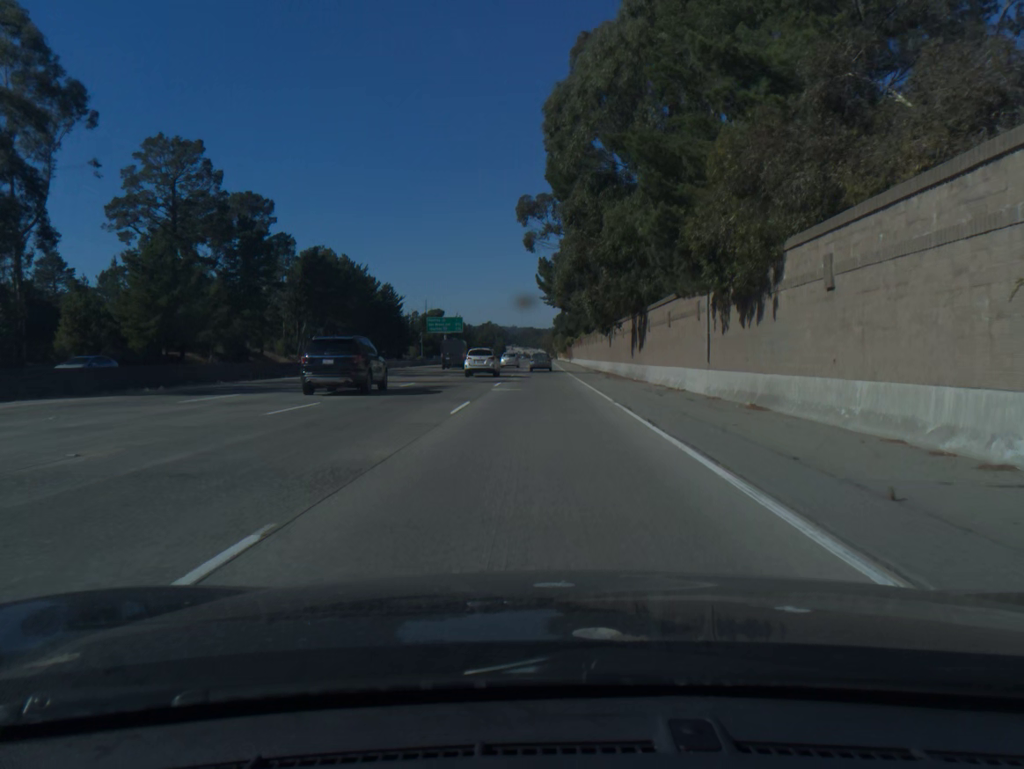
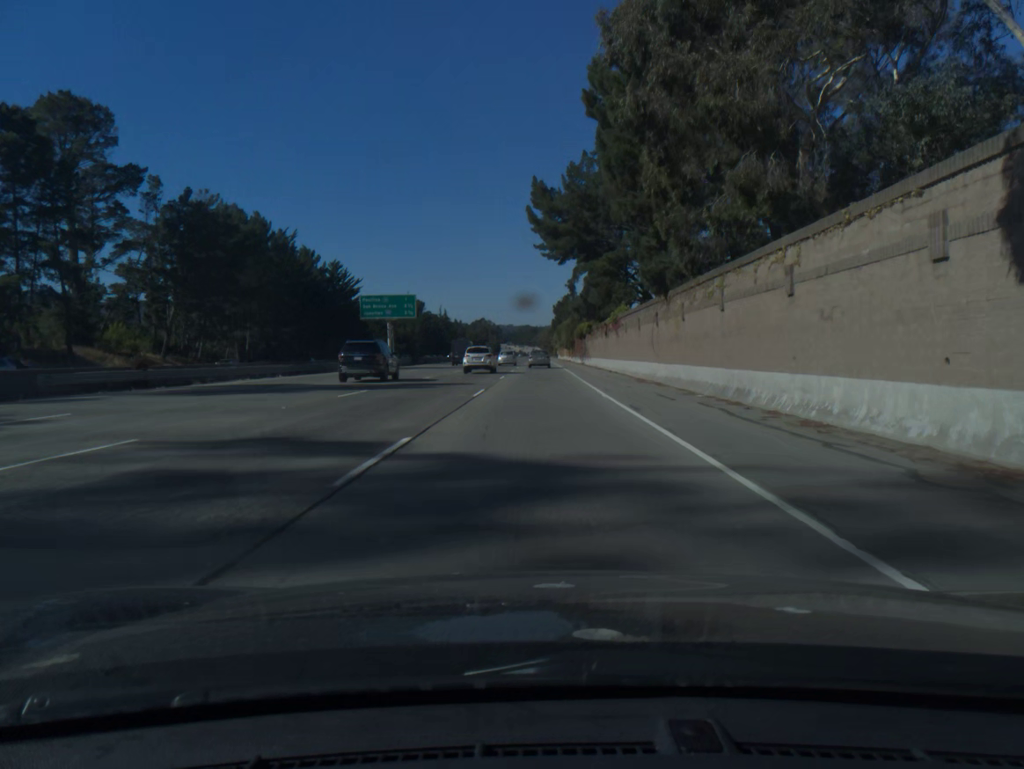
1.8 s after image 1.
(0.0, +52.9) m; 0°
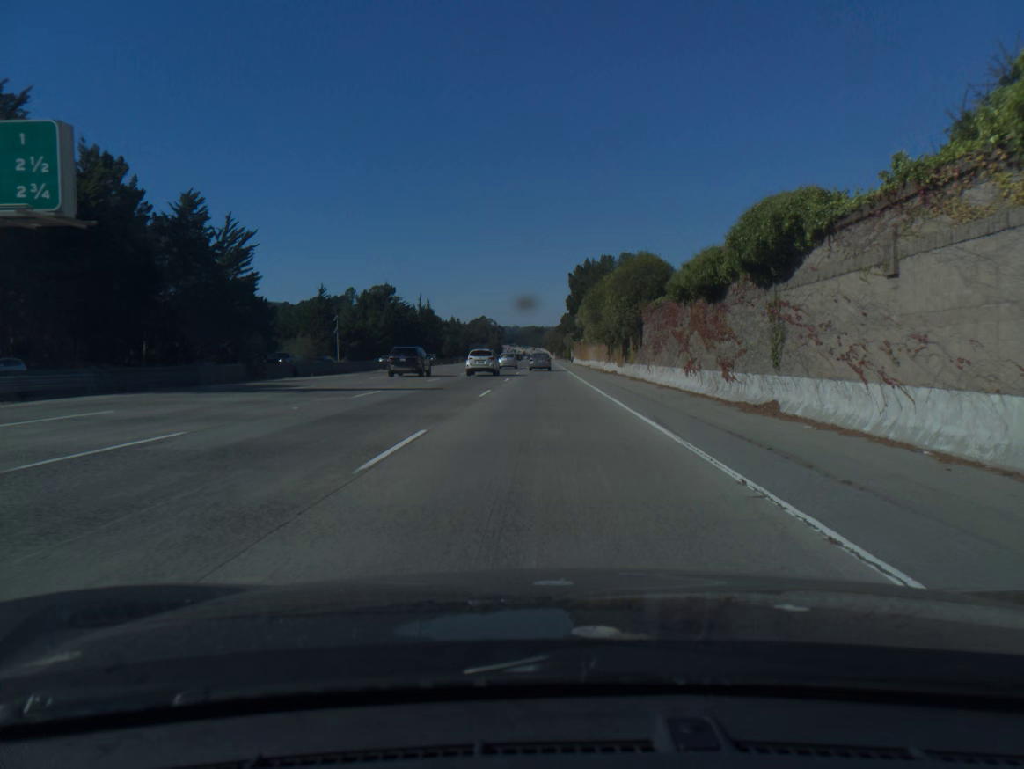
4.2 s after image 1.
(0.0, +71.6) m; 0°
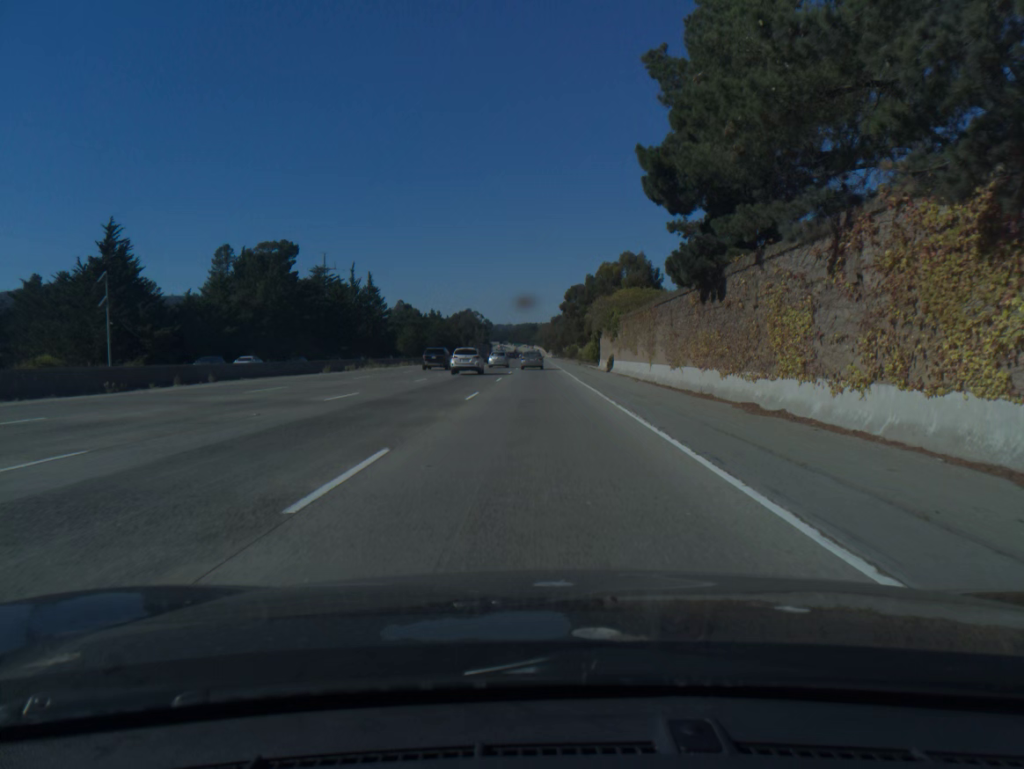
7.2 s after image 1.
(+0.2, +90.0) m; 0°
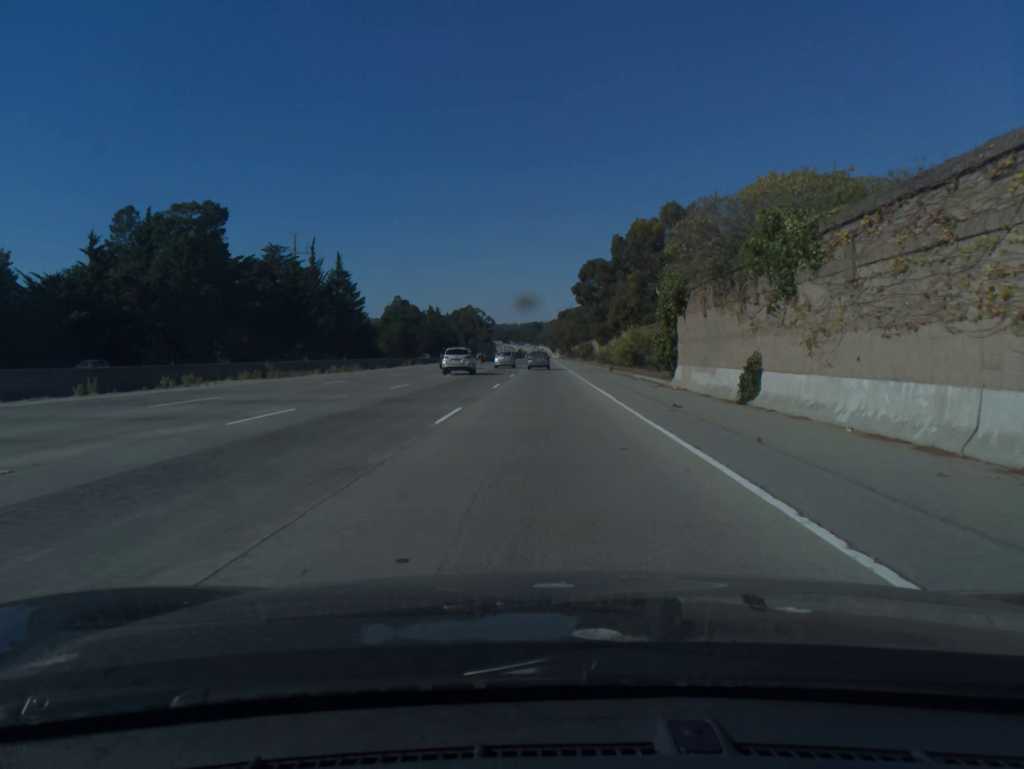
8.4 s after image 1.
(-0.1, +36.0) m; 0°
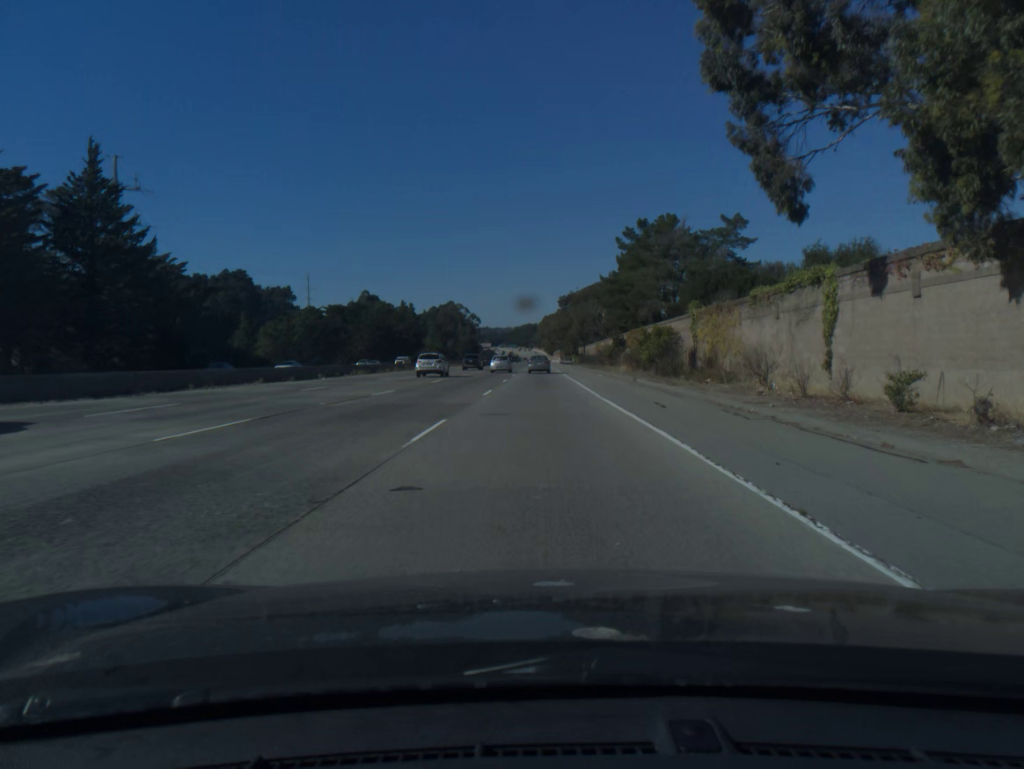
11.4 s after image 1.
(+0.1, +90.2) m; 0°
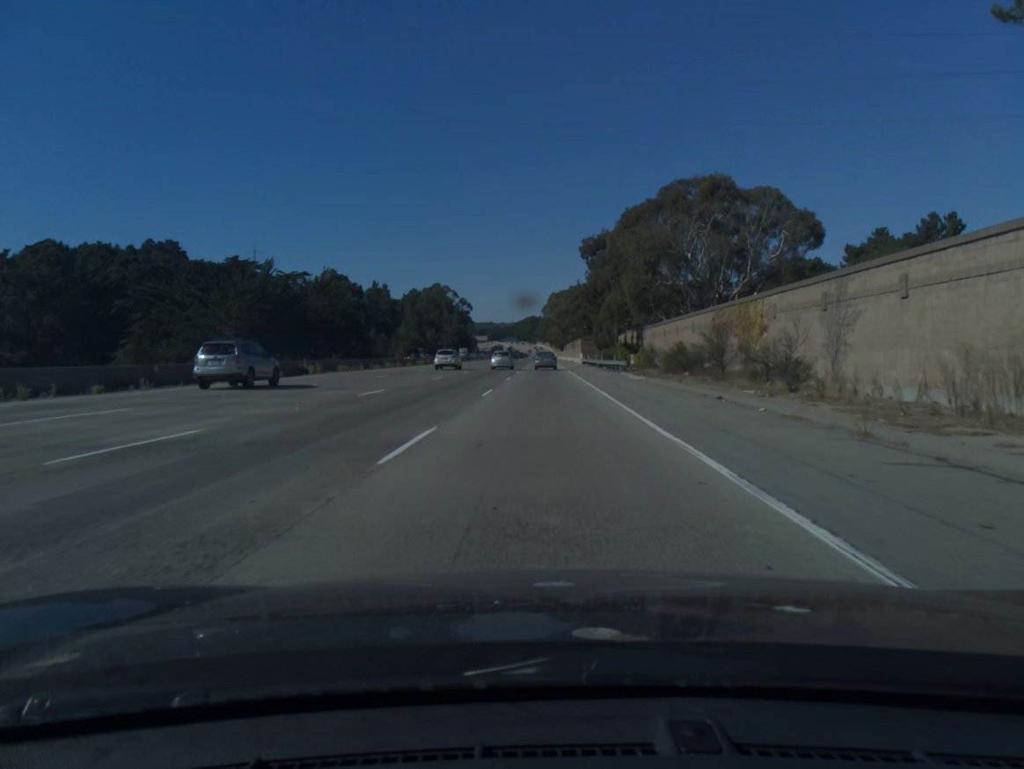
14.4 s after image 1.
(-0.3, +90.2) m; 0°
